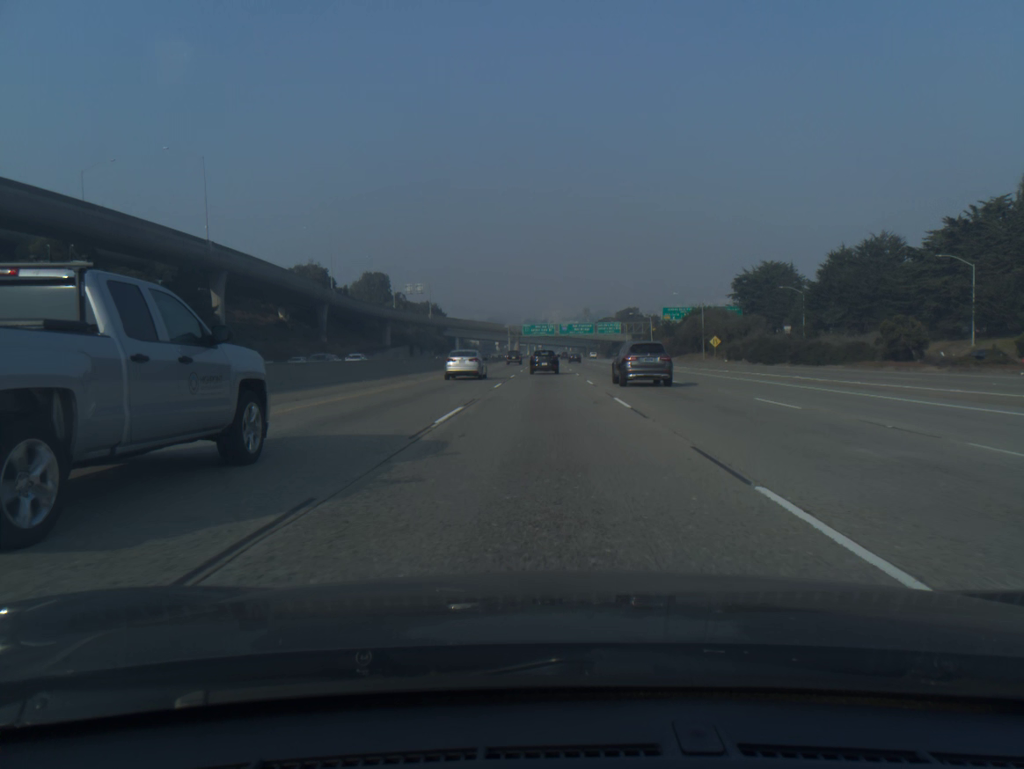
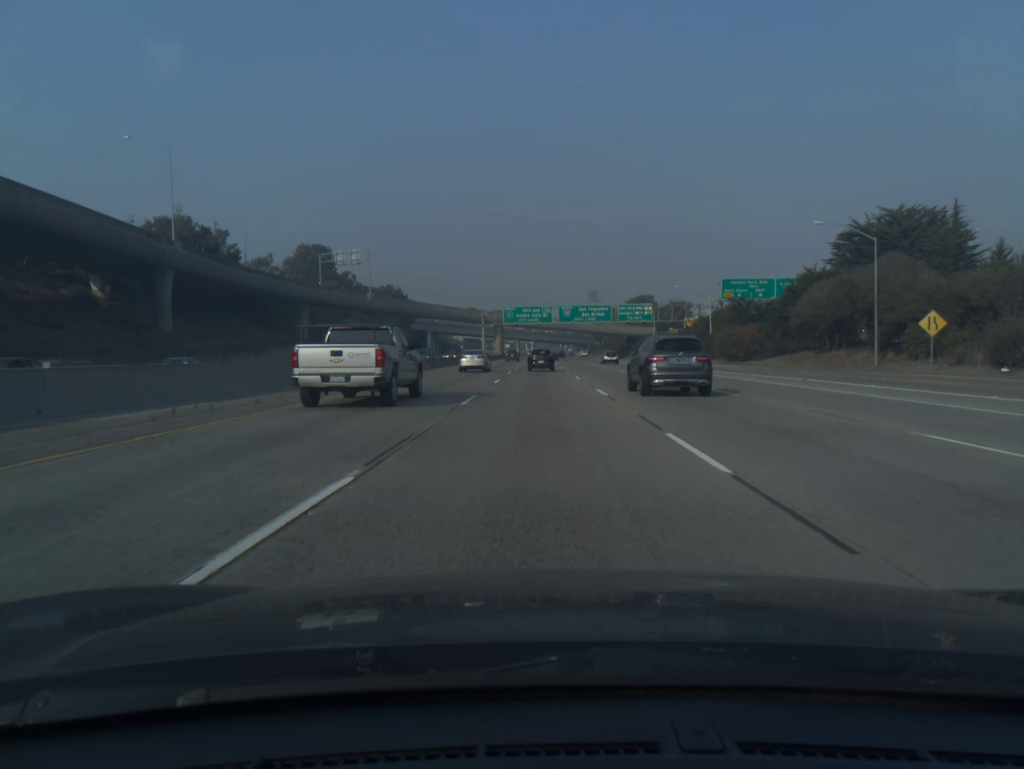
(+0.2, +66.5) m; 0°
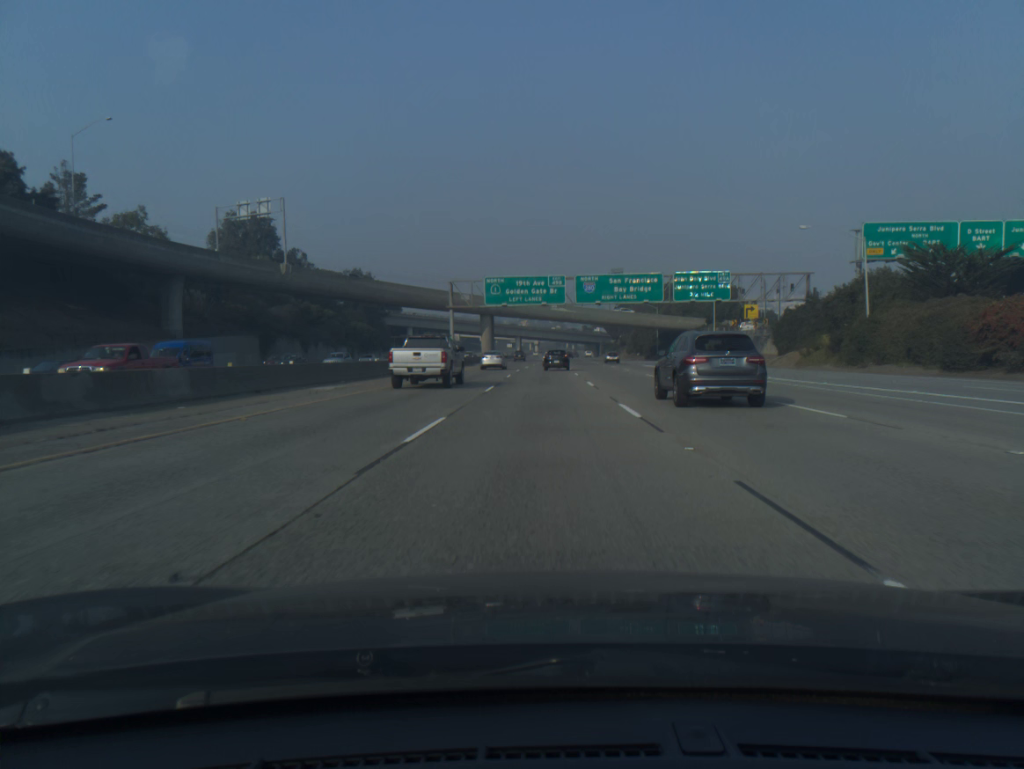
(-0.1, +50.2) m; 0°
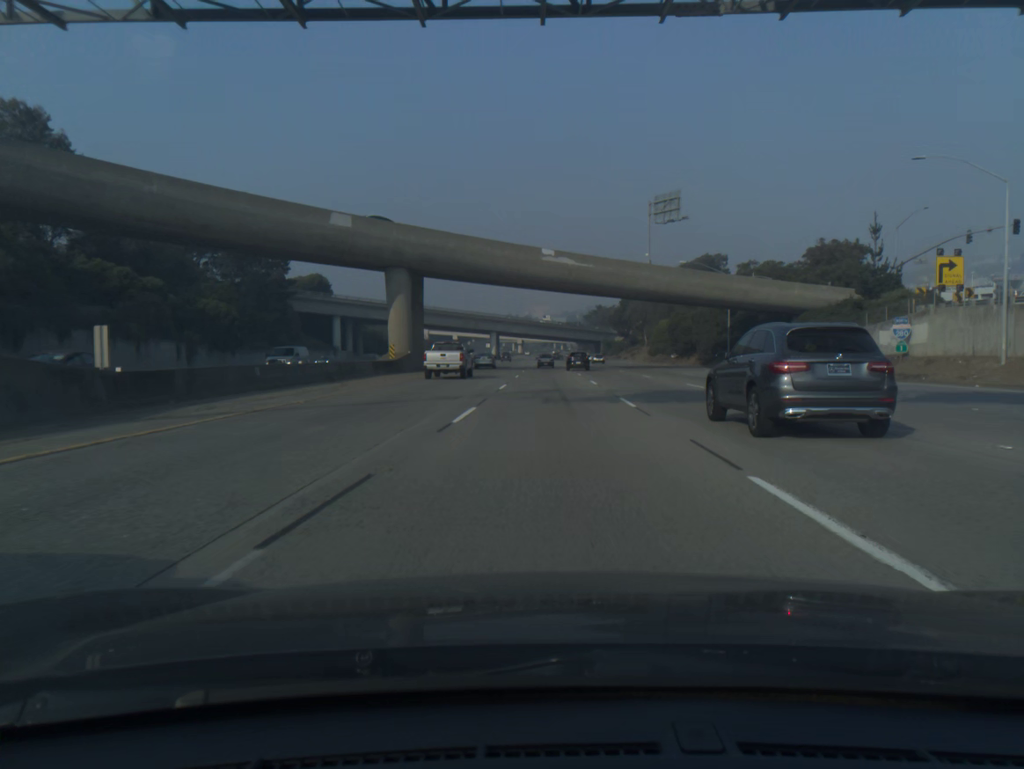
(+0.3, +67.6) m; +1°
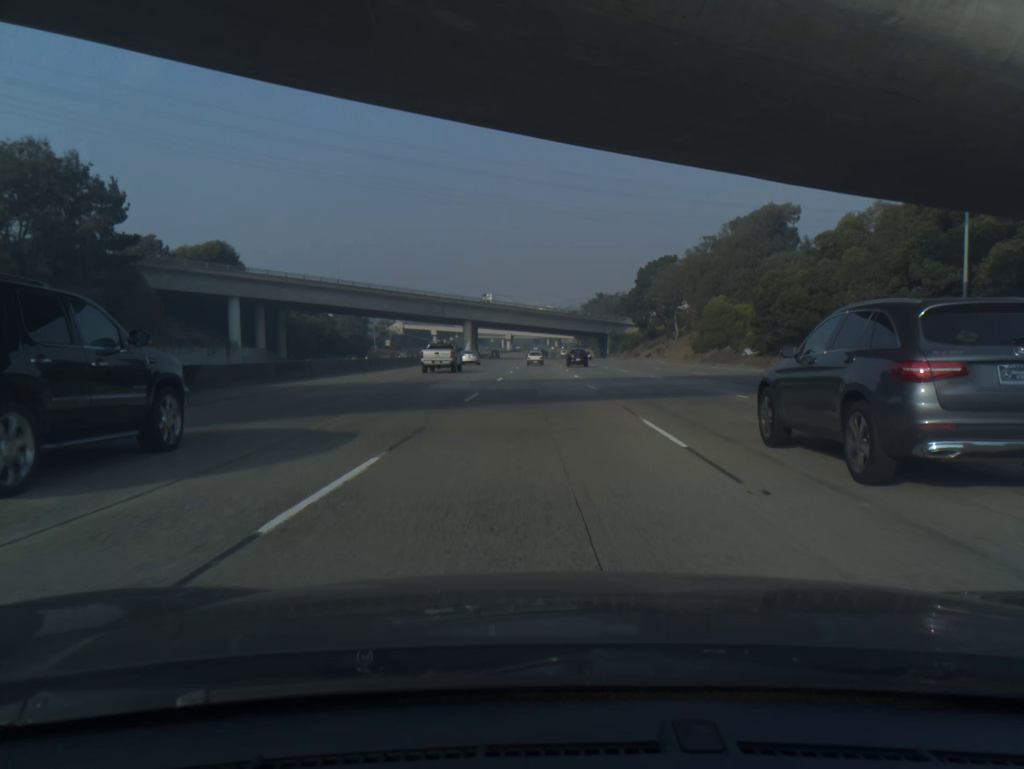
(+0.4, +51.3) m; +1°
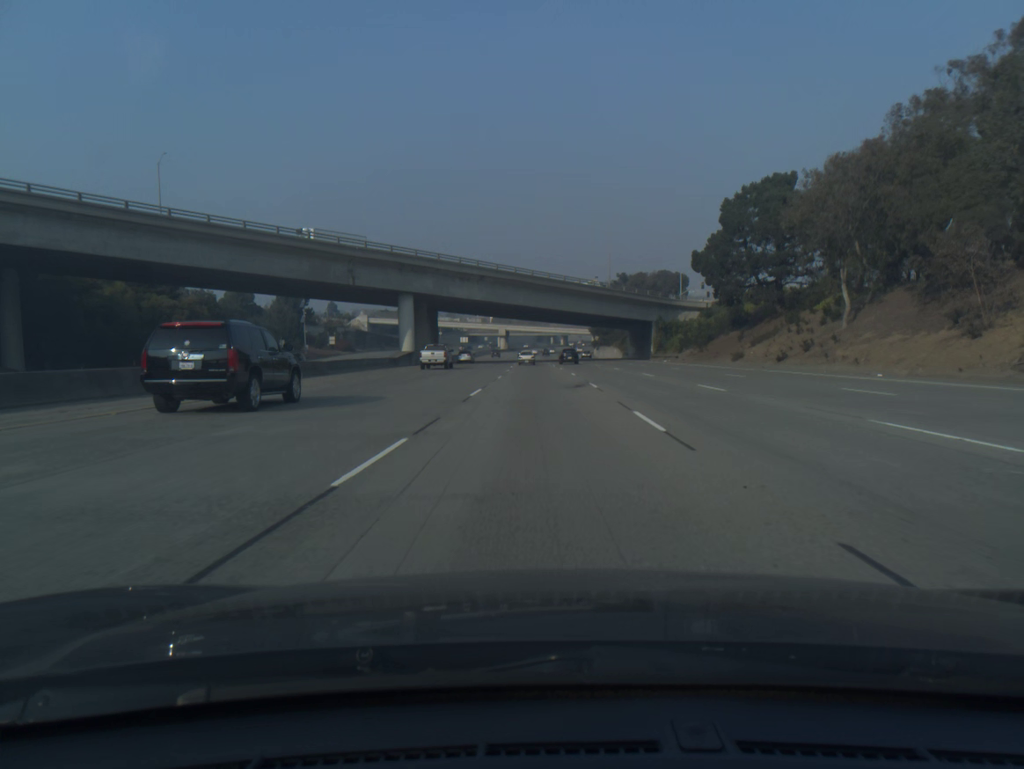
(-0.2, +69.2) m; 0°
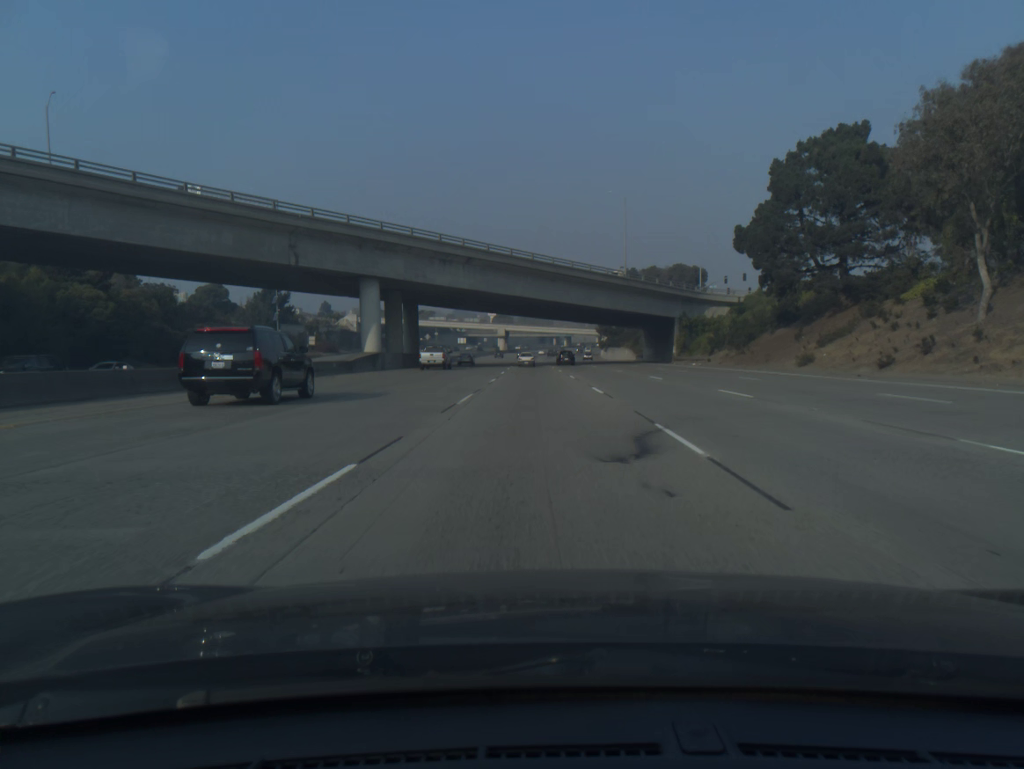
(0.0, +17.4) m; 0°
